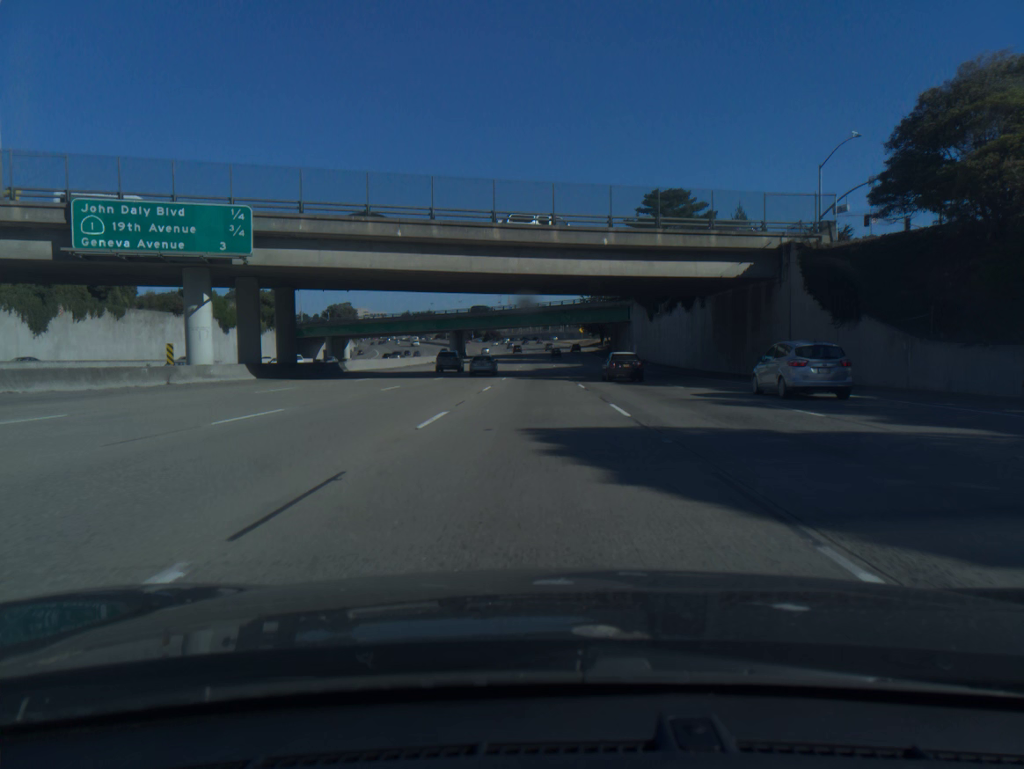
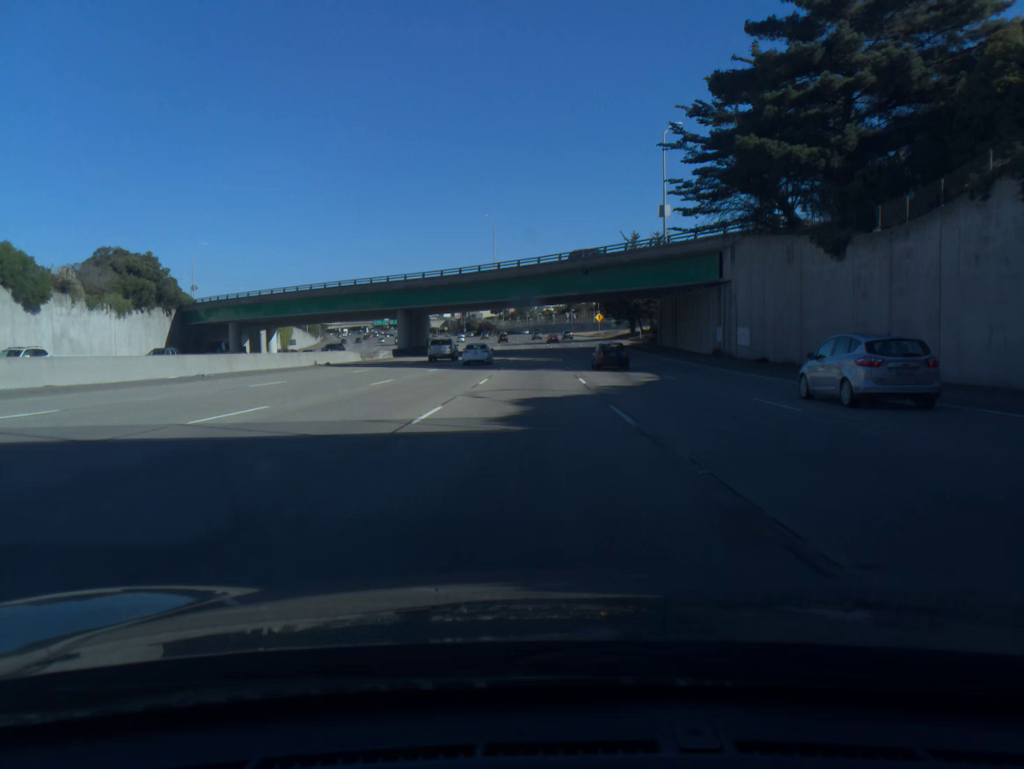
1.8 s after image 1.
(0.0, +57.1) m; 0°
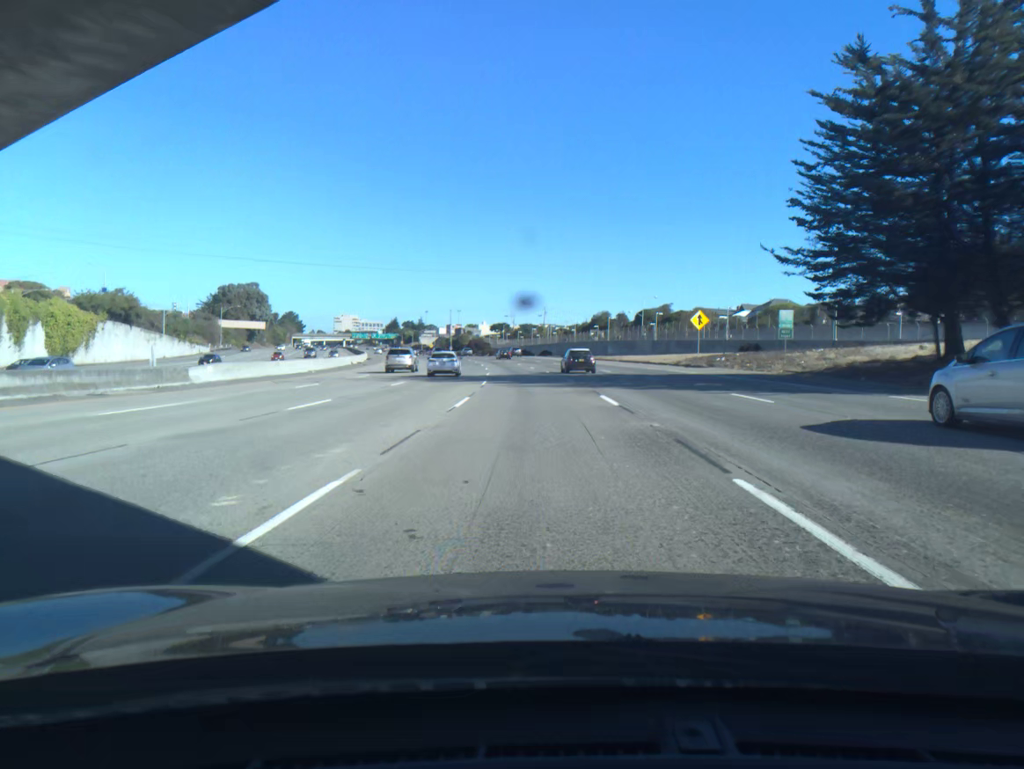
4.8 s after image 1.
(-0.4, +95.1) m; -1°
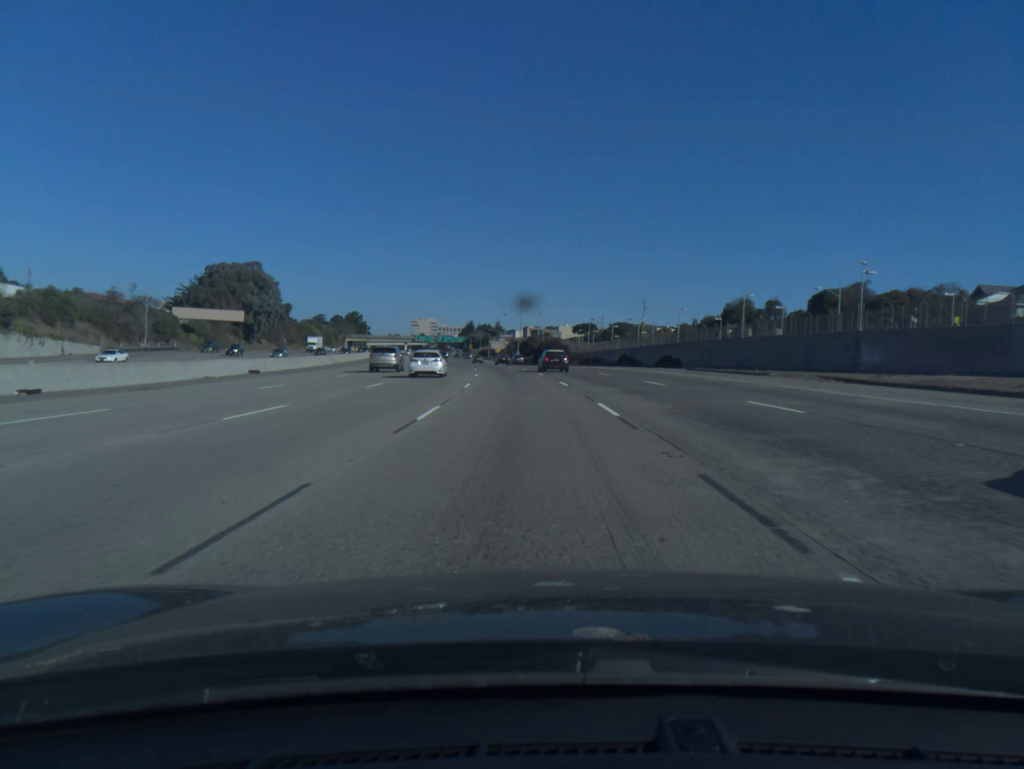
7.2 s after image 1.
(-3.3, +74.5) m; -6°
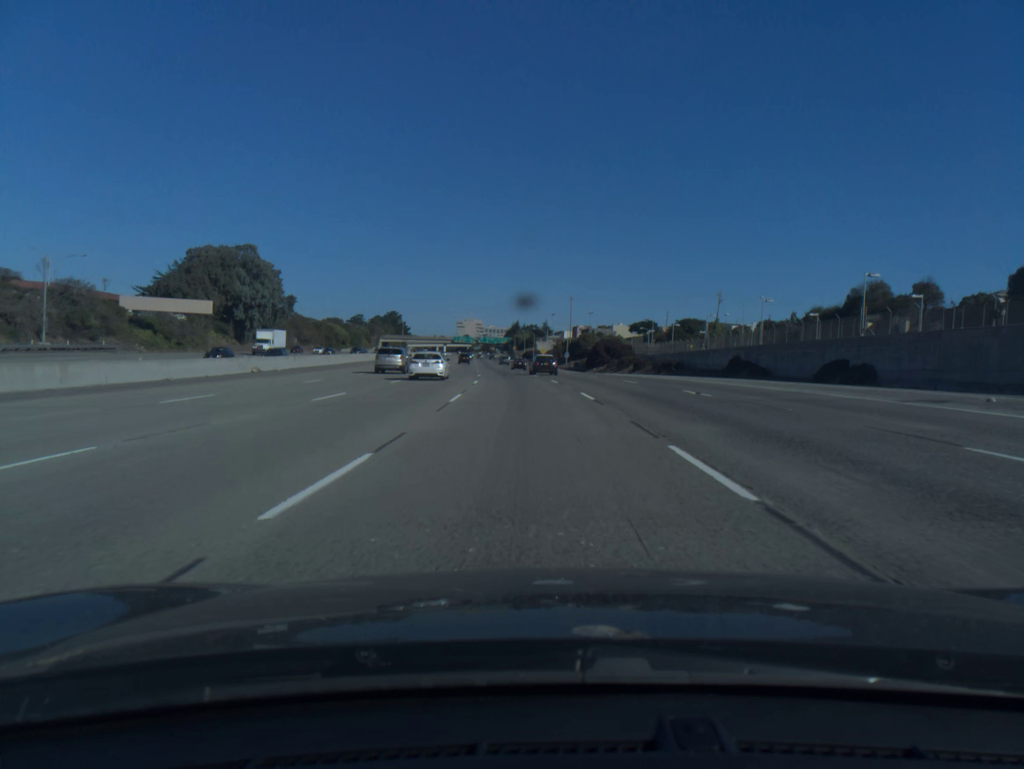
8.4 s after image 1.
(-1.2, +37.1) m; -4°
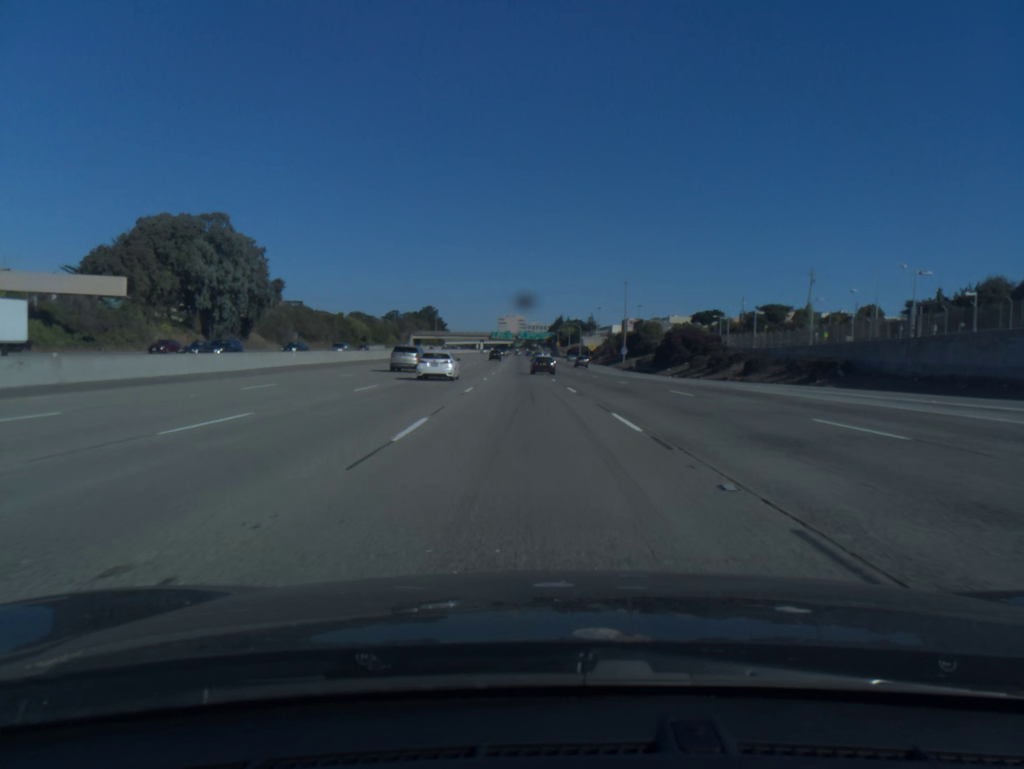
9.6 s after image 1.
(-1.0, +37.3) m; -3°
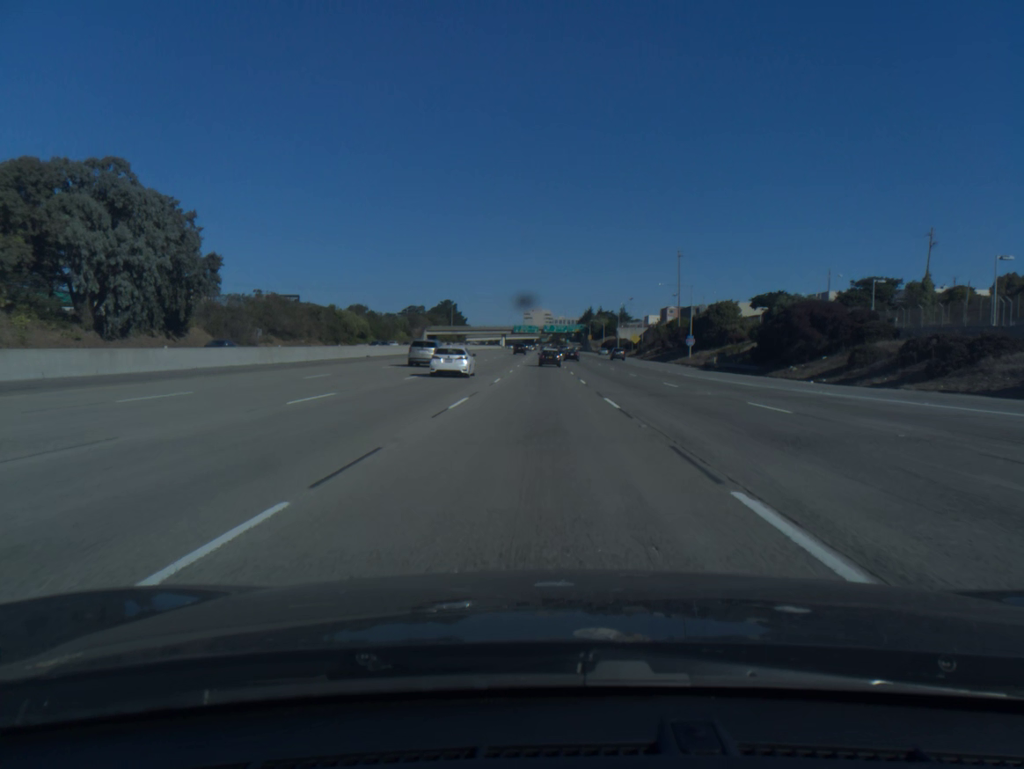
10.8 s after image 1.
(-0.8, +37.7) m; -2°
